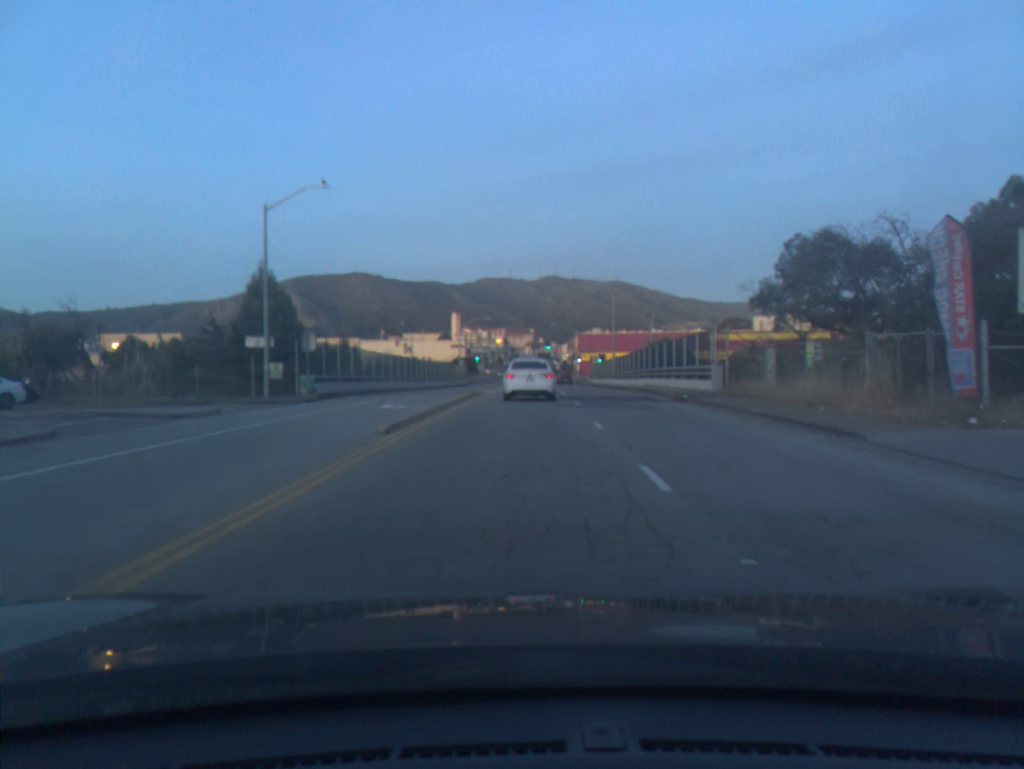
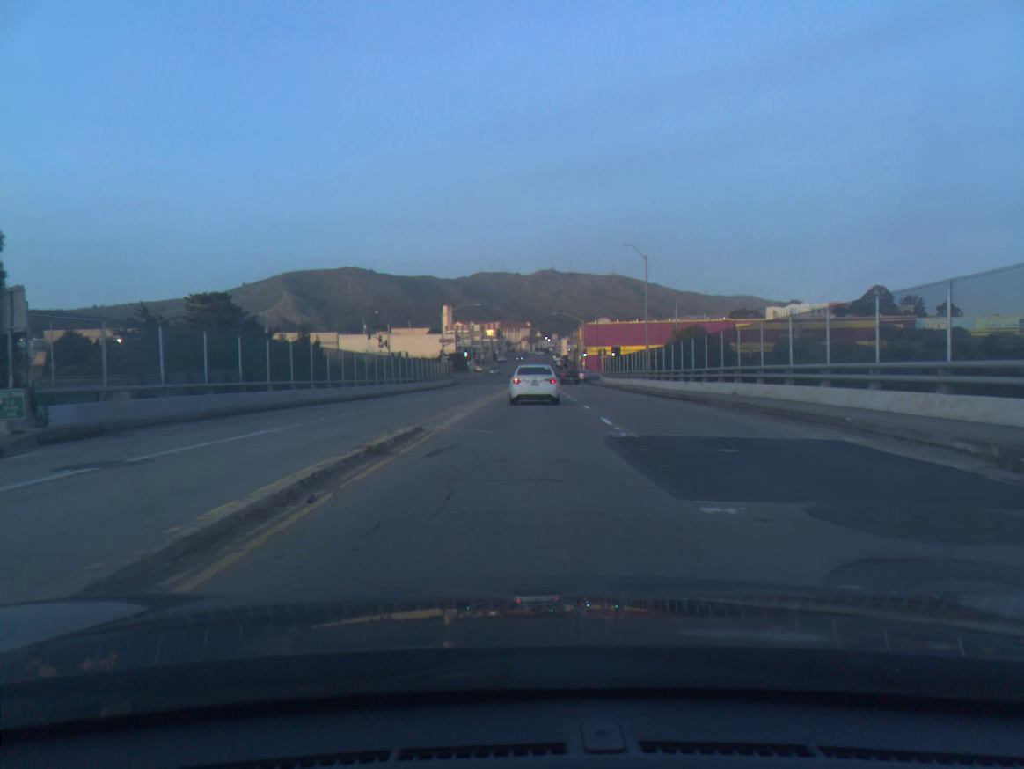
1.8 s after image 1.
(0.0, +21.0) m; 0°
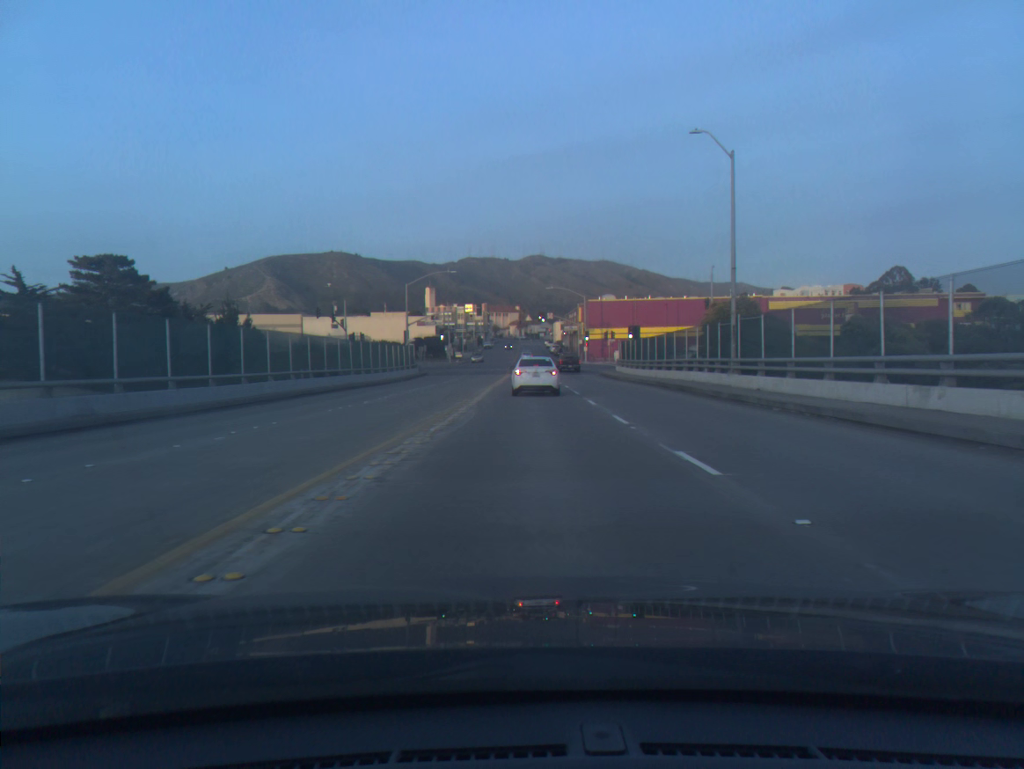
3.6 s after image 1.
(+0.2, +23.8) m; +1°
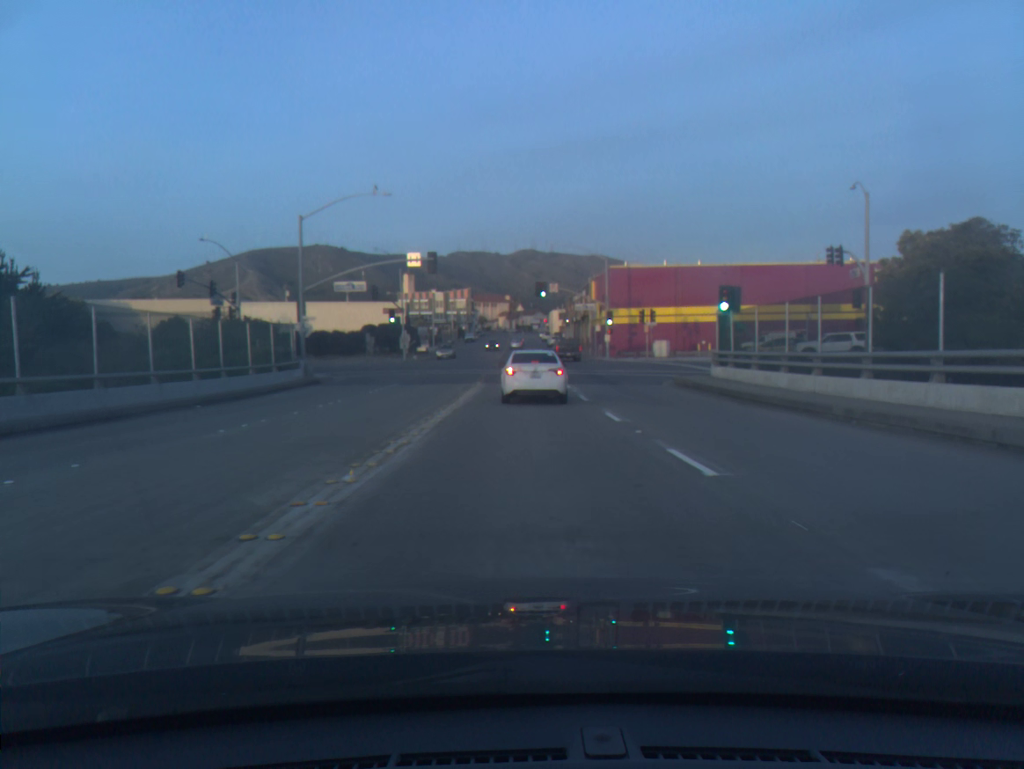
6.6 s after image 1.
(+0.2, +37.0) m; 0°
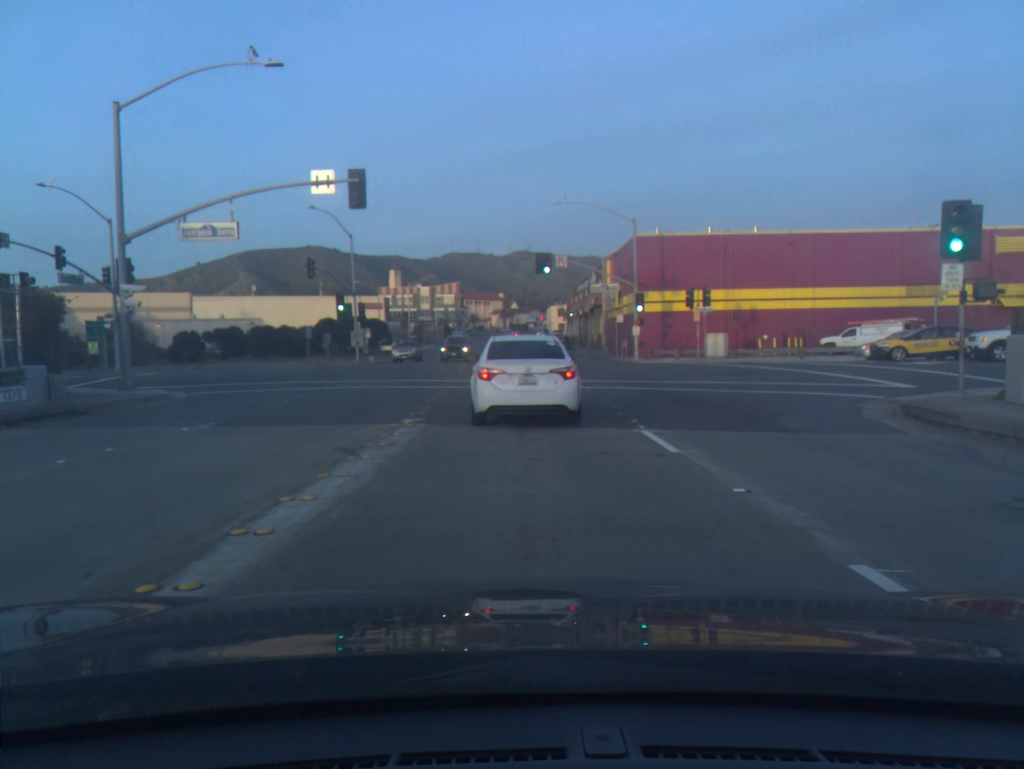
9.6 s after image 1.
(0.0, +21.1) m; +1°
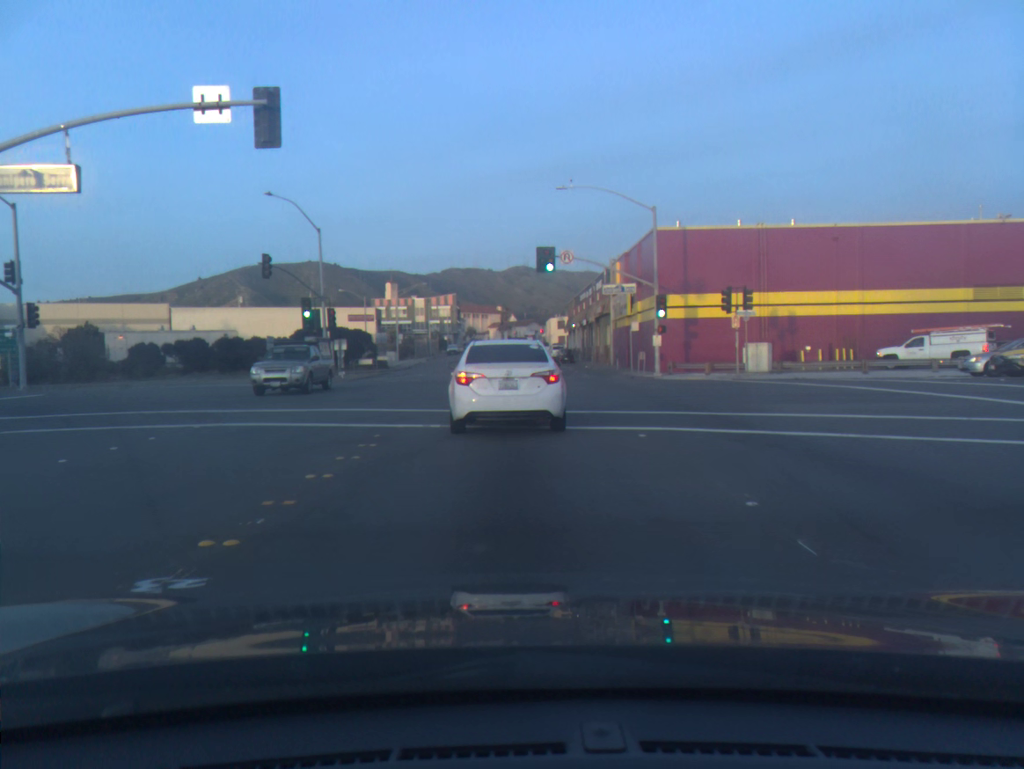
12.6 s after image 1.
(0.0, +9.4) m; 0°
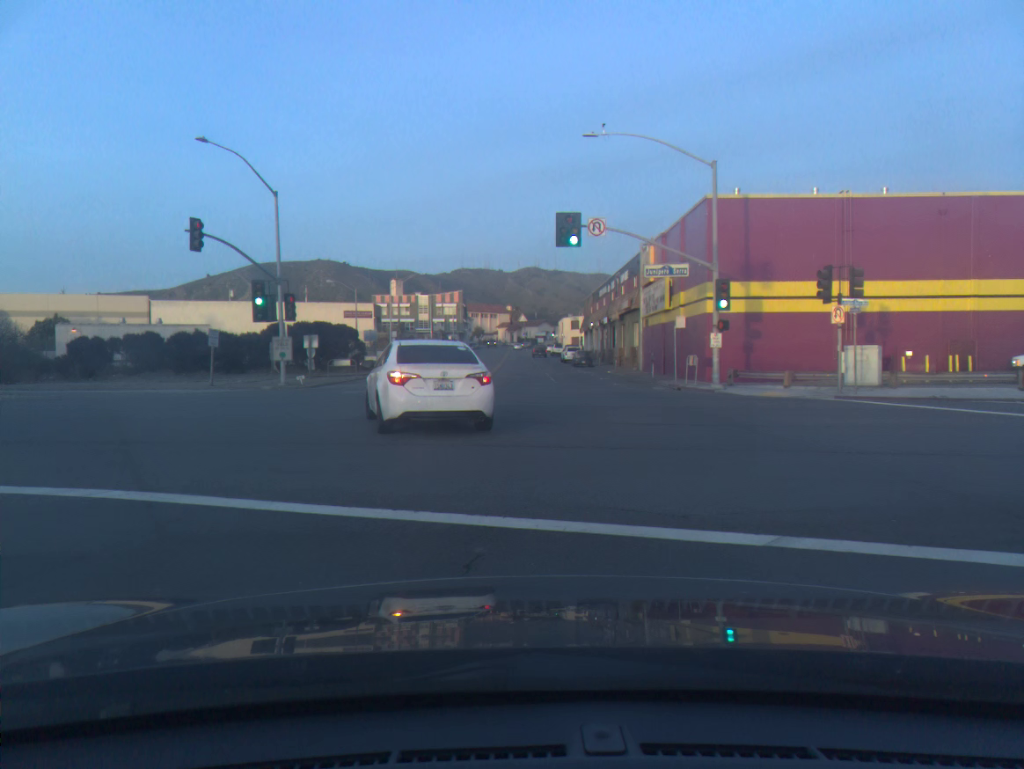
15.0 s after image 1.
(-0.1, +10.6) m; -1°
